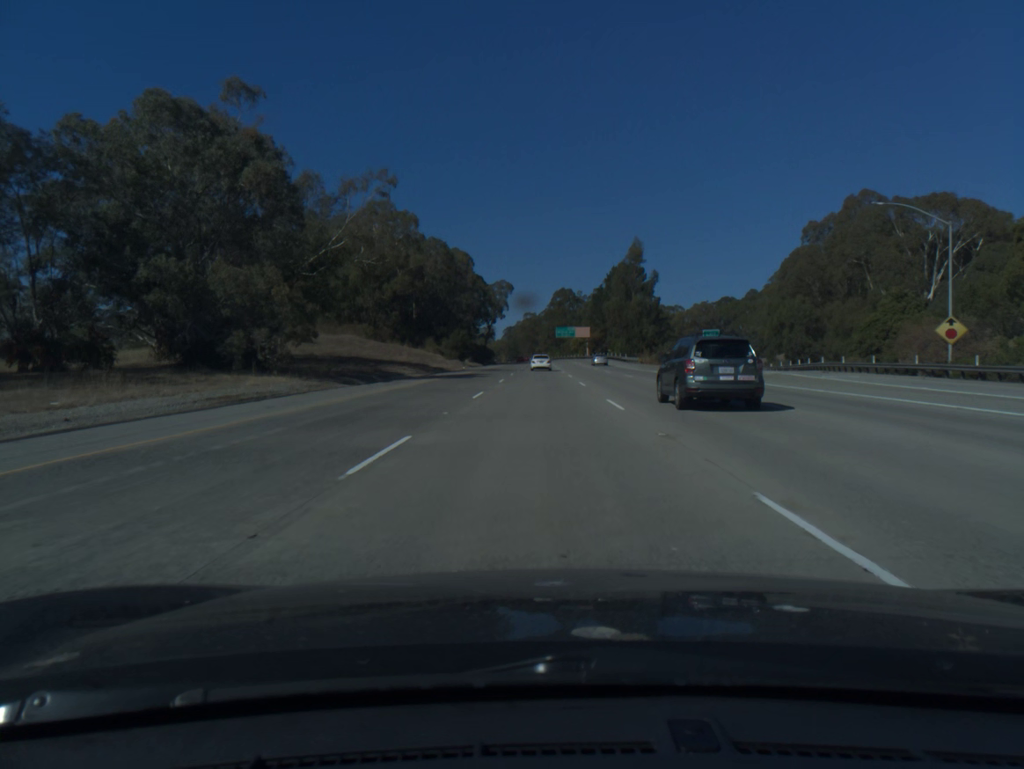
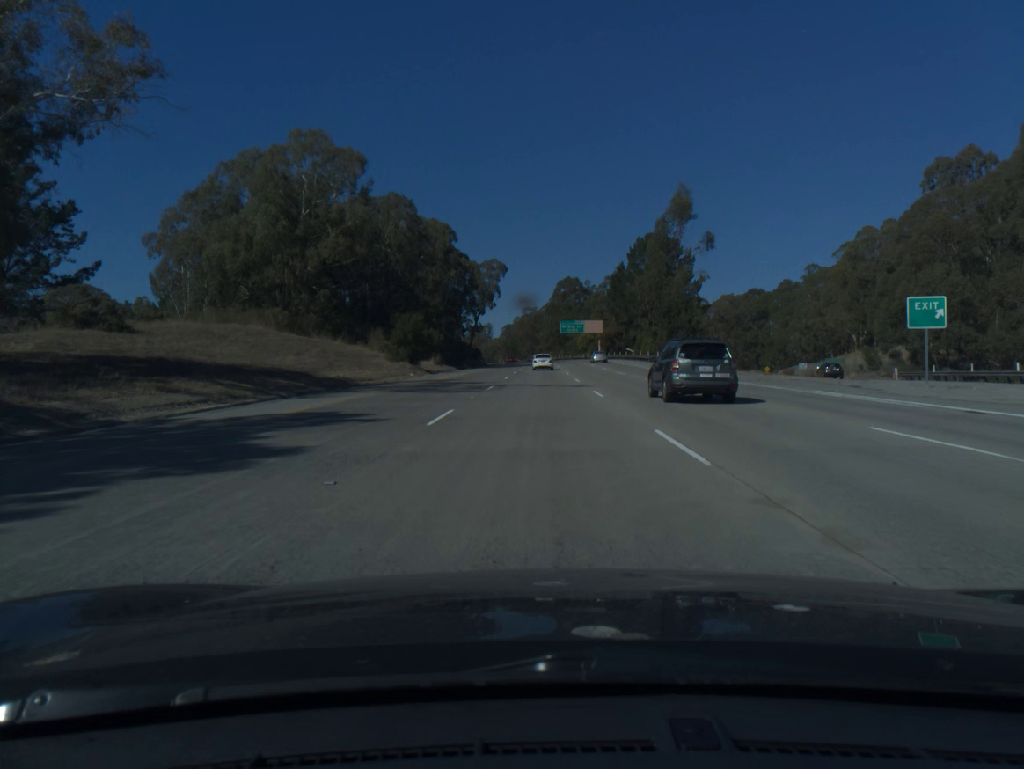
(0.0, +38.1) m; 0°
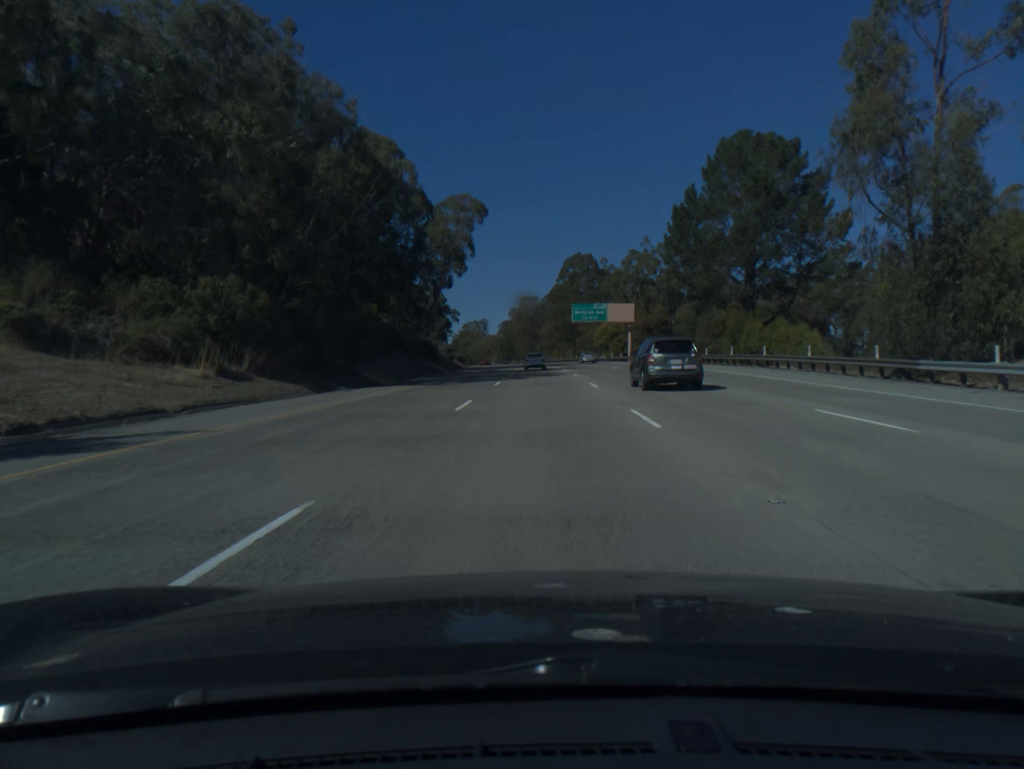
(0.0, +54.9) m; 0°
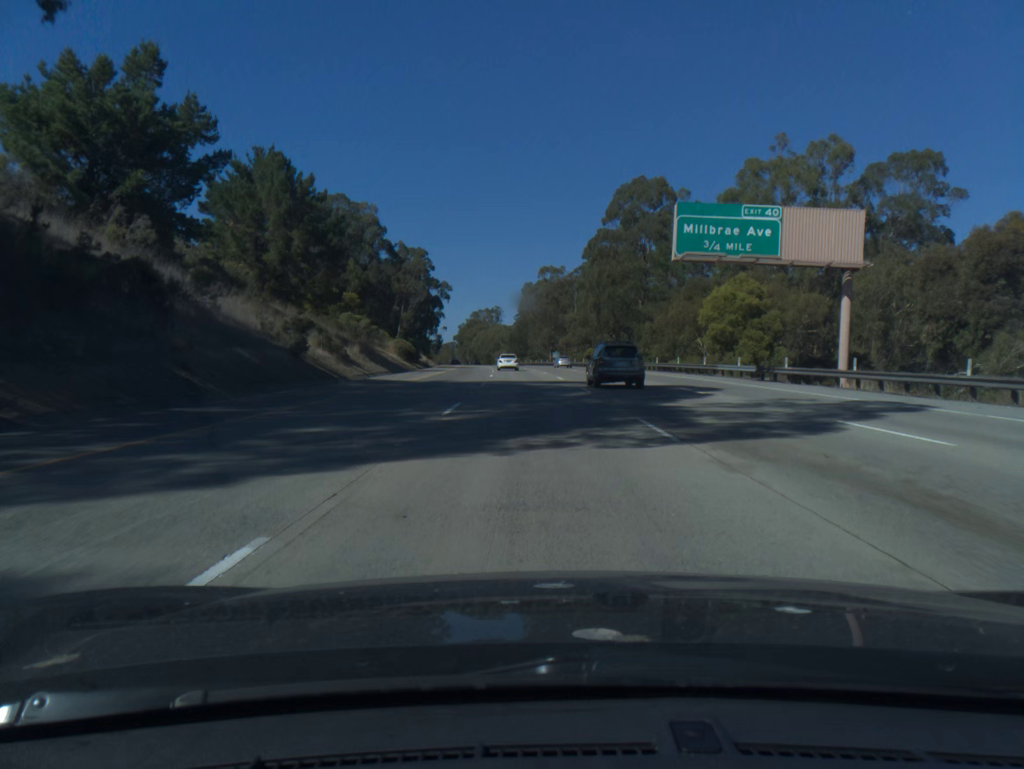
(-0.5, +74.5) m; -2°
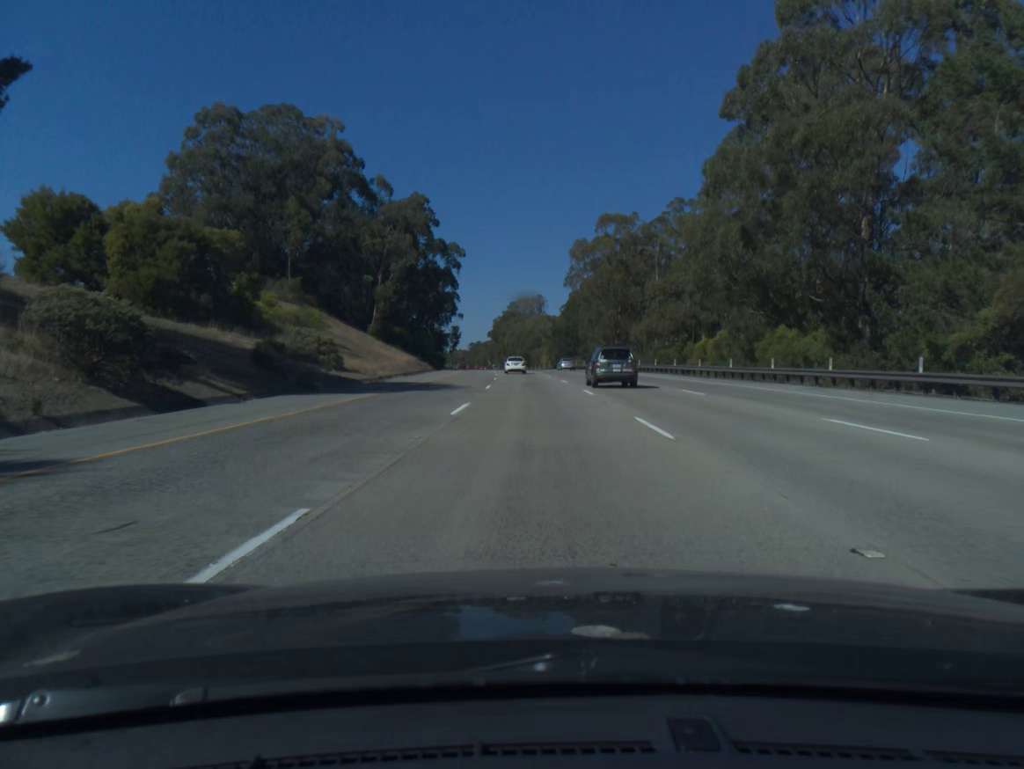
(-1.6, +57.6) m; -3°
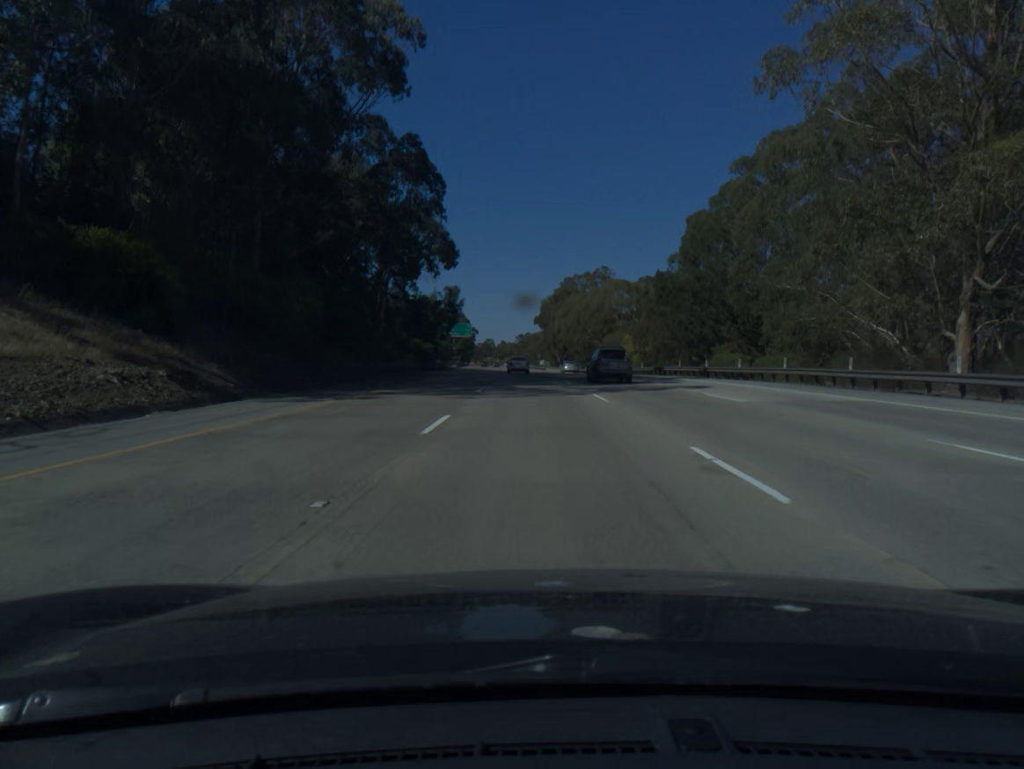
(-2.7, +77.6) m; -4°
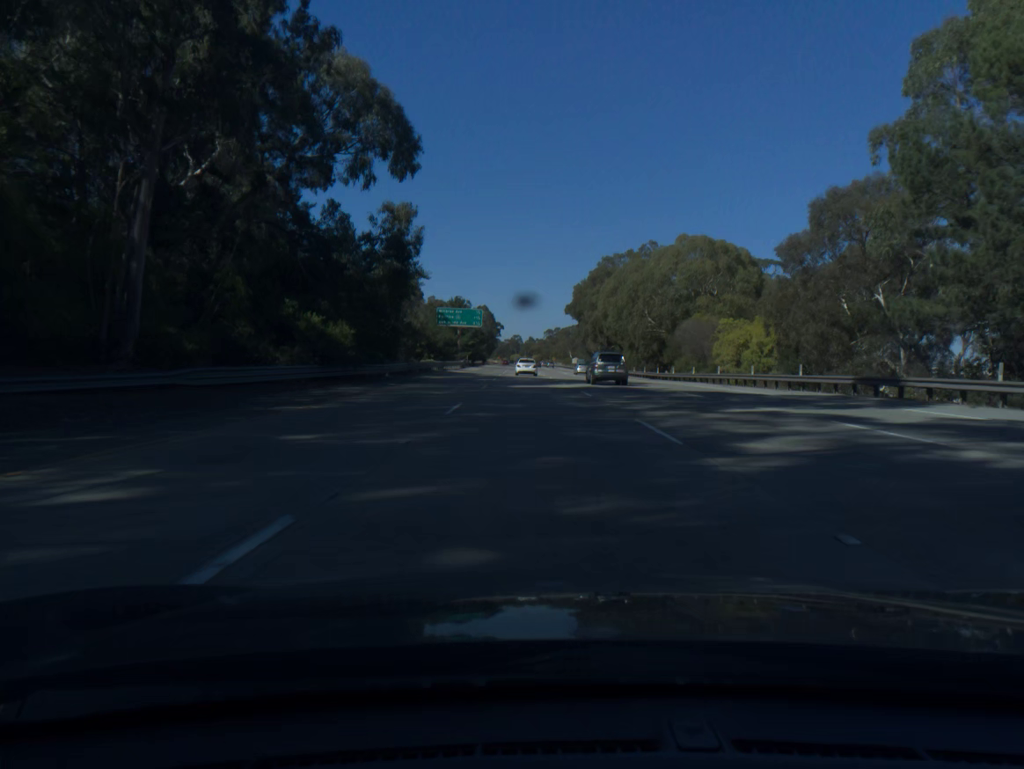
(-0.7, +39.6) m; -2°
